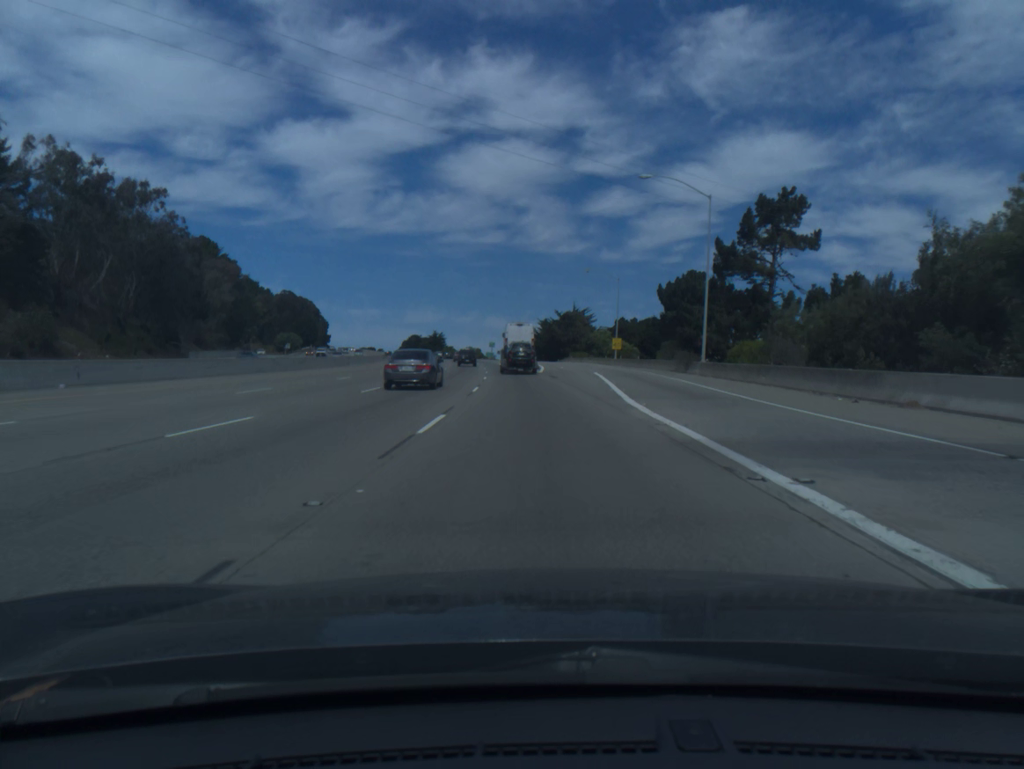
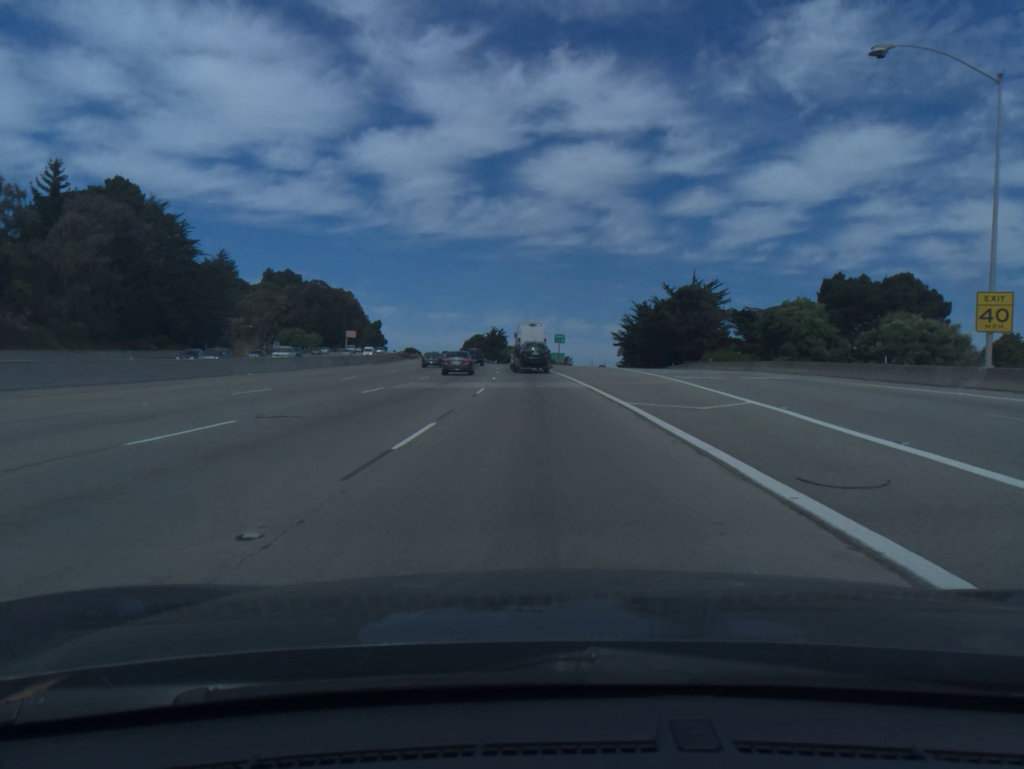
(-3.1, +74.9) m; -5°
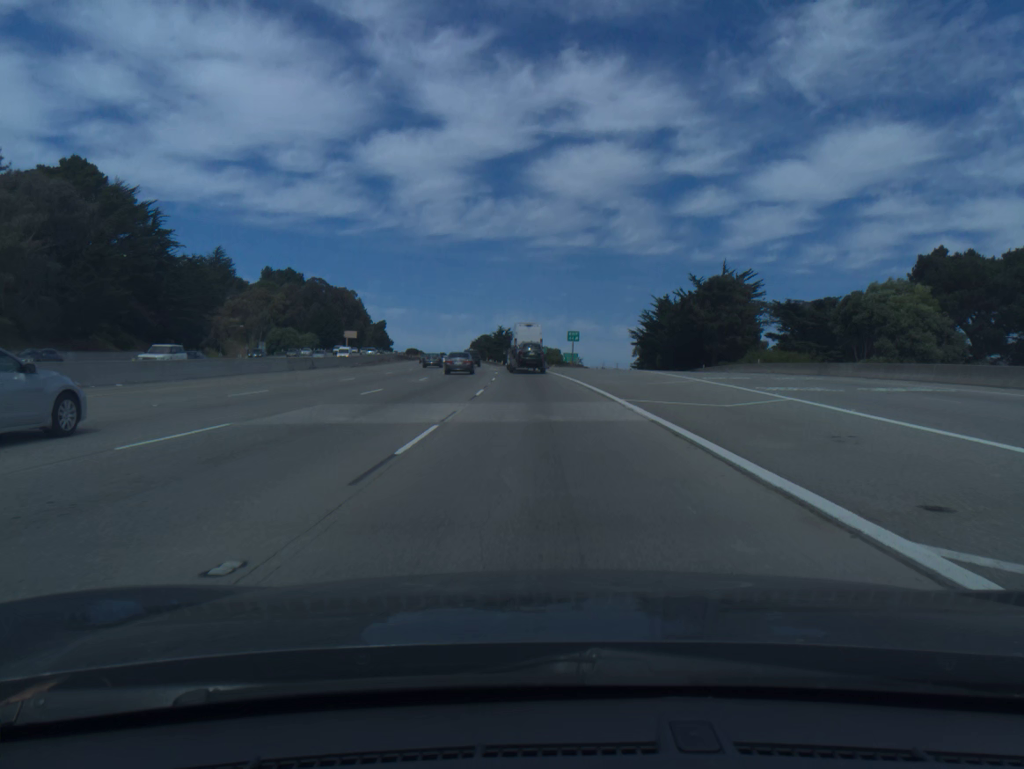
(-0.1, +15.0) m; -1°
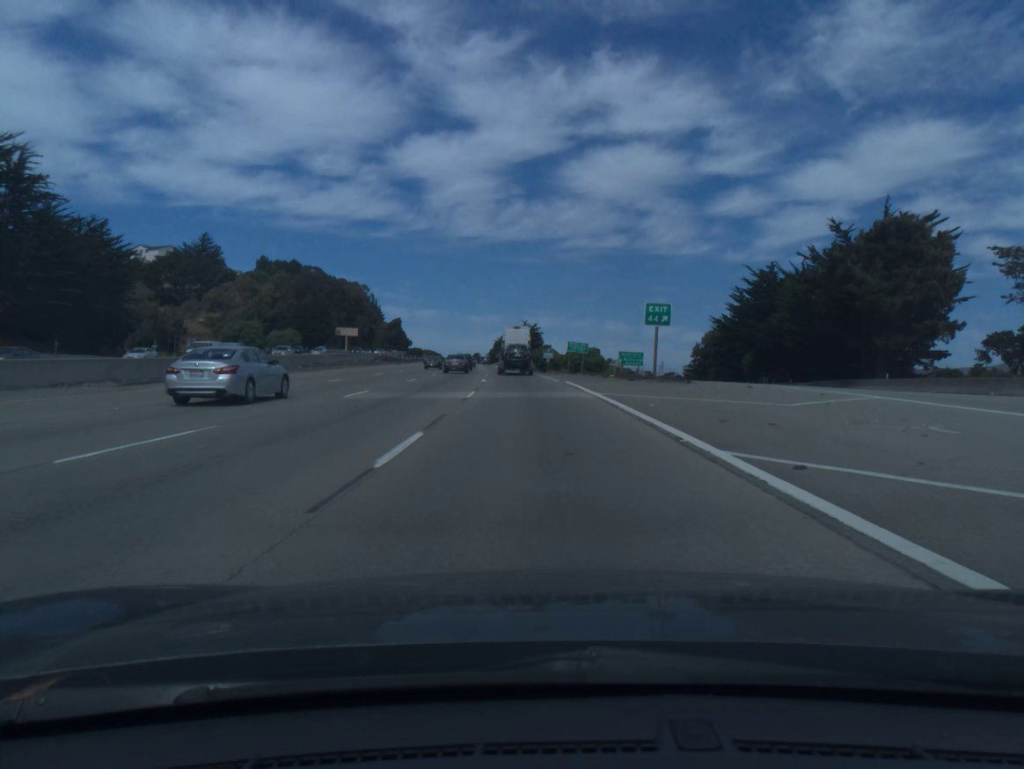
(-0.8, +44.9) m; -2°
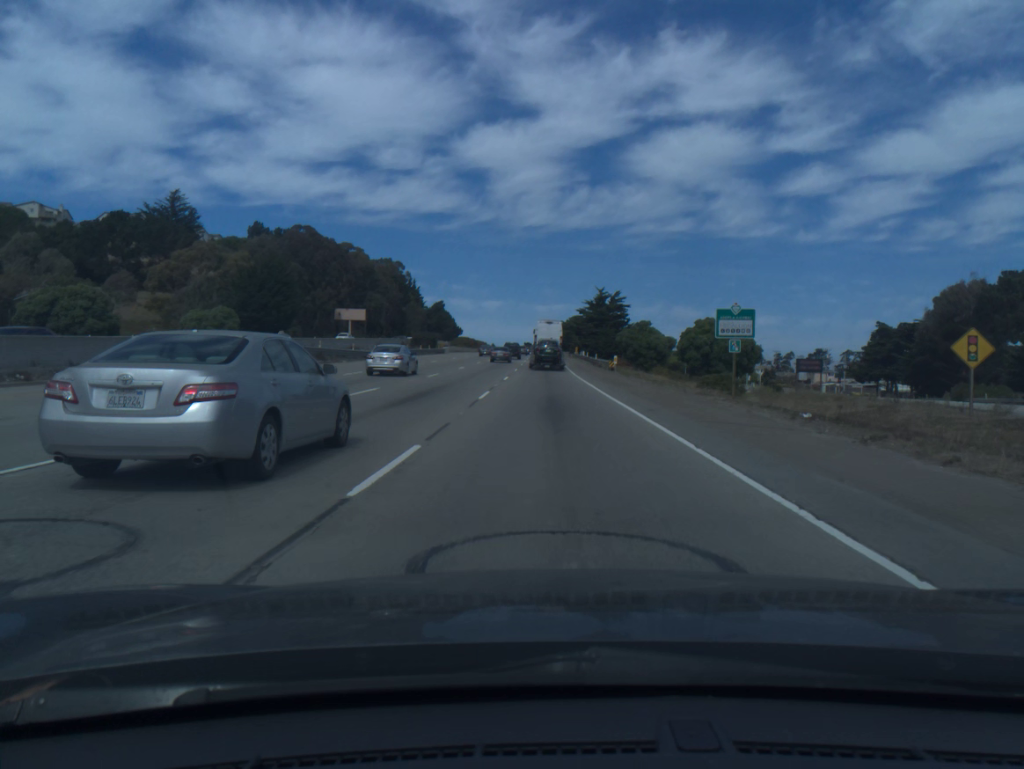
(-3.3, +75.0) m; -5°
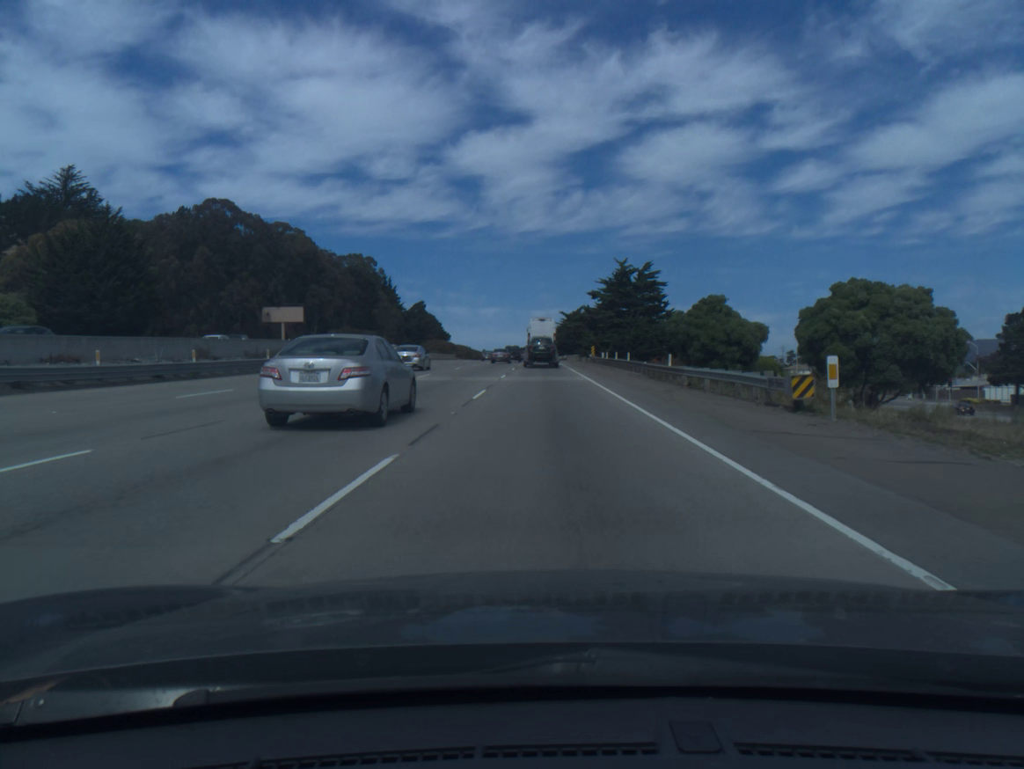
(0.0, +45.4) m; 0°
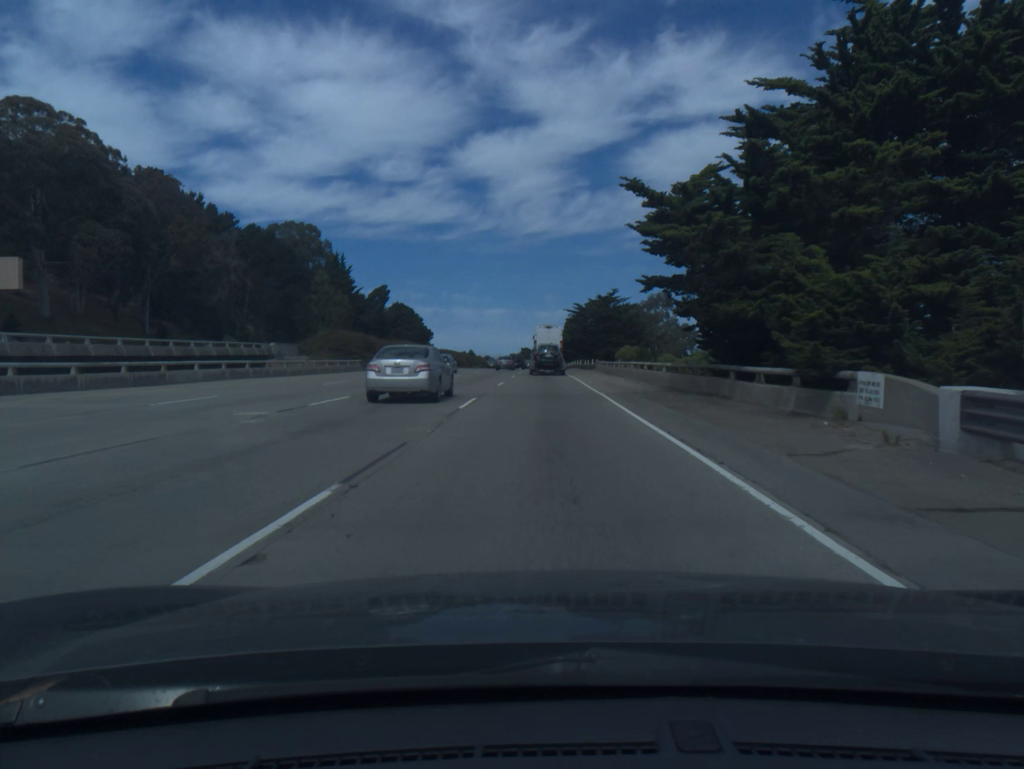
(+0.1, +74.7) m; 0°
